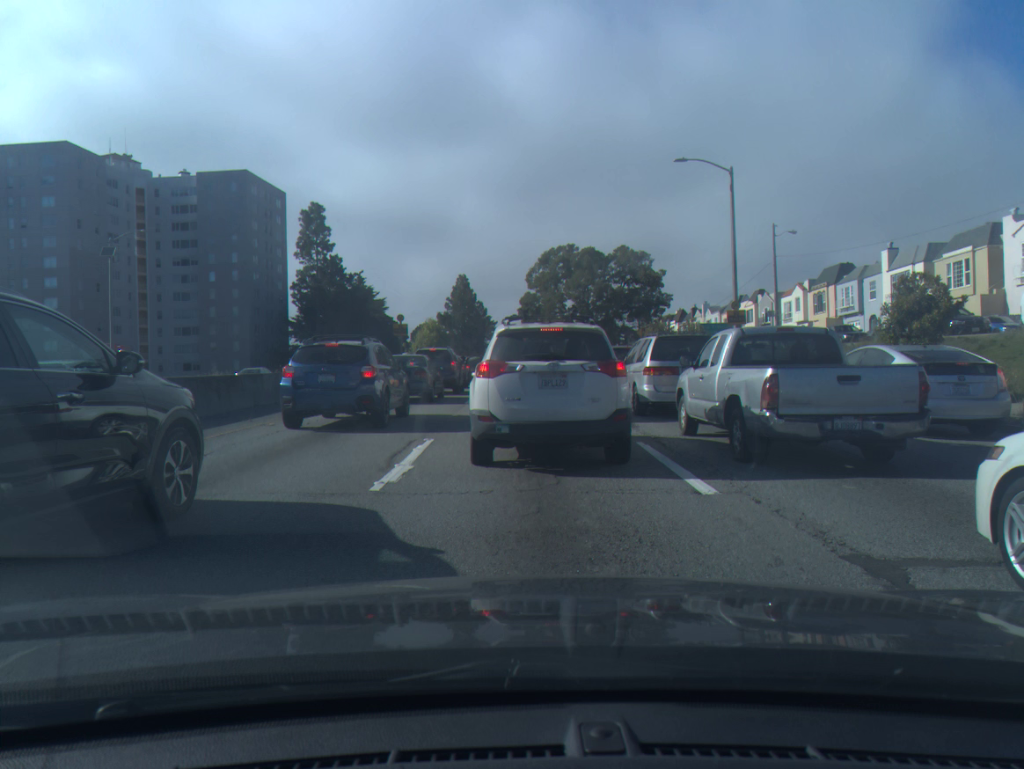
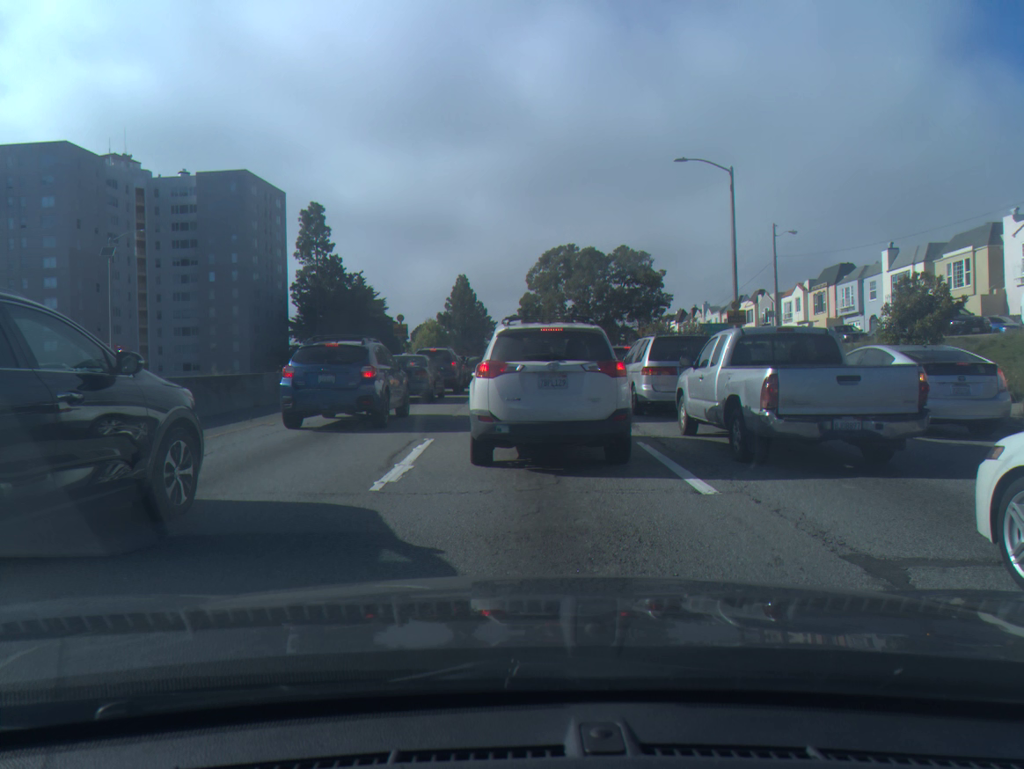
(0.0, 0.0) m; 0°
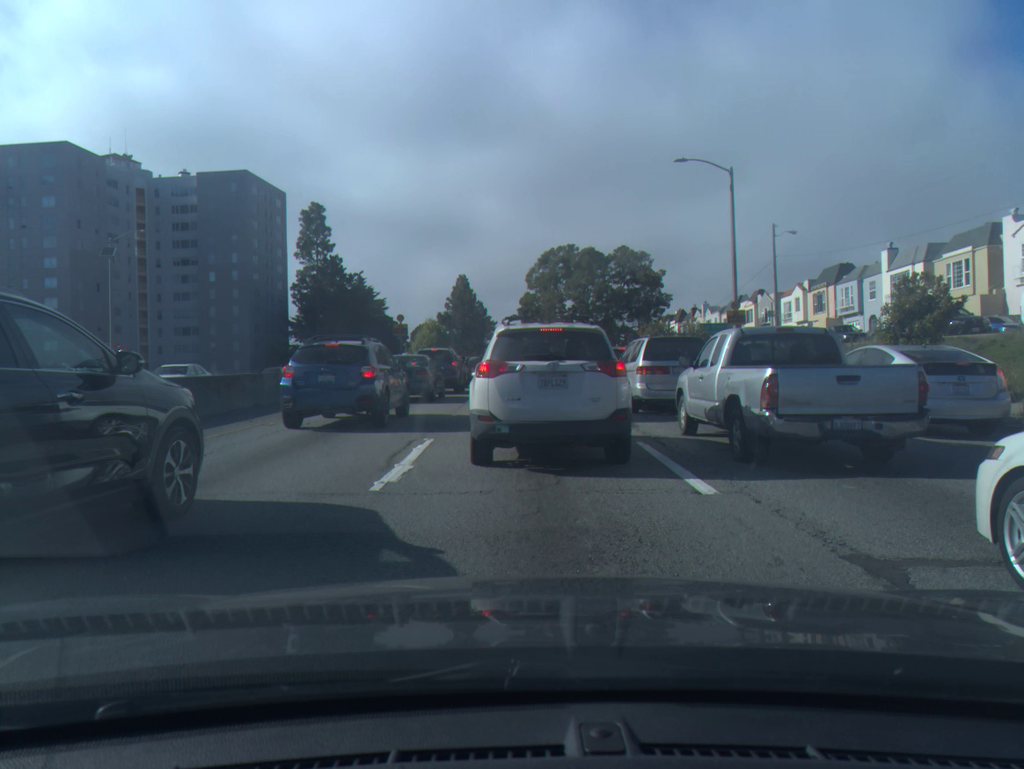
(0.0, 0.0) m; 0°
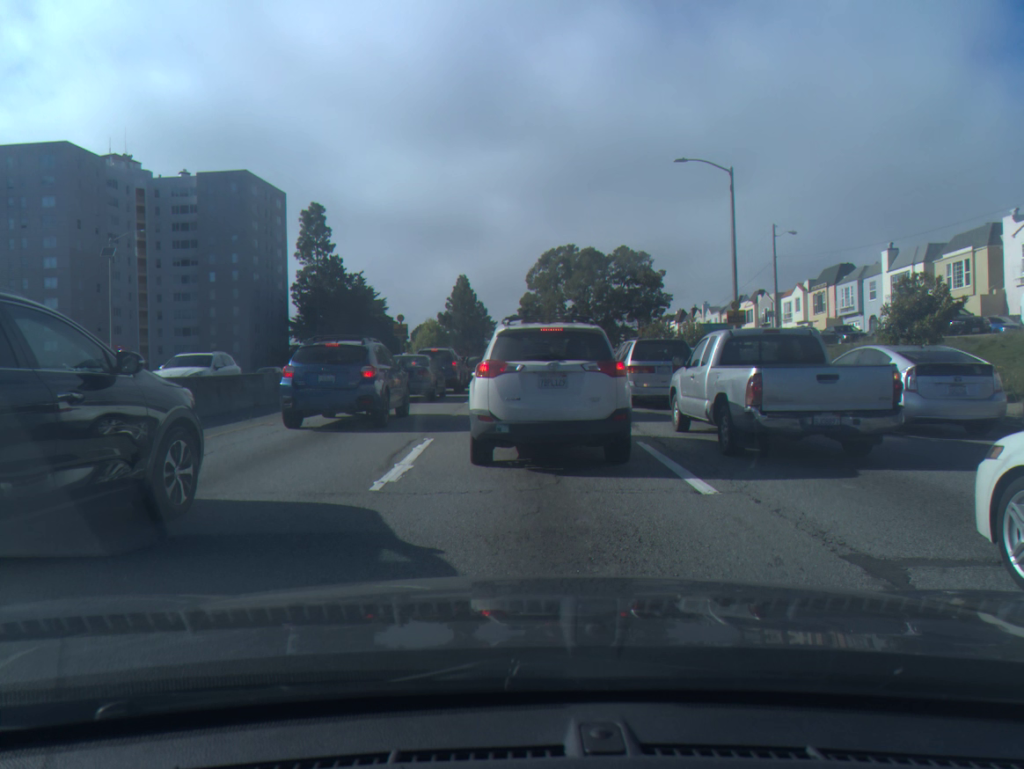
(0.0, 0.0) m; 0°
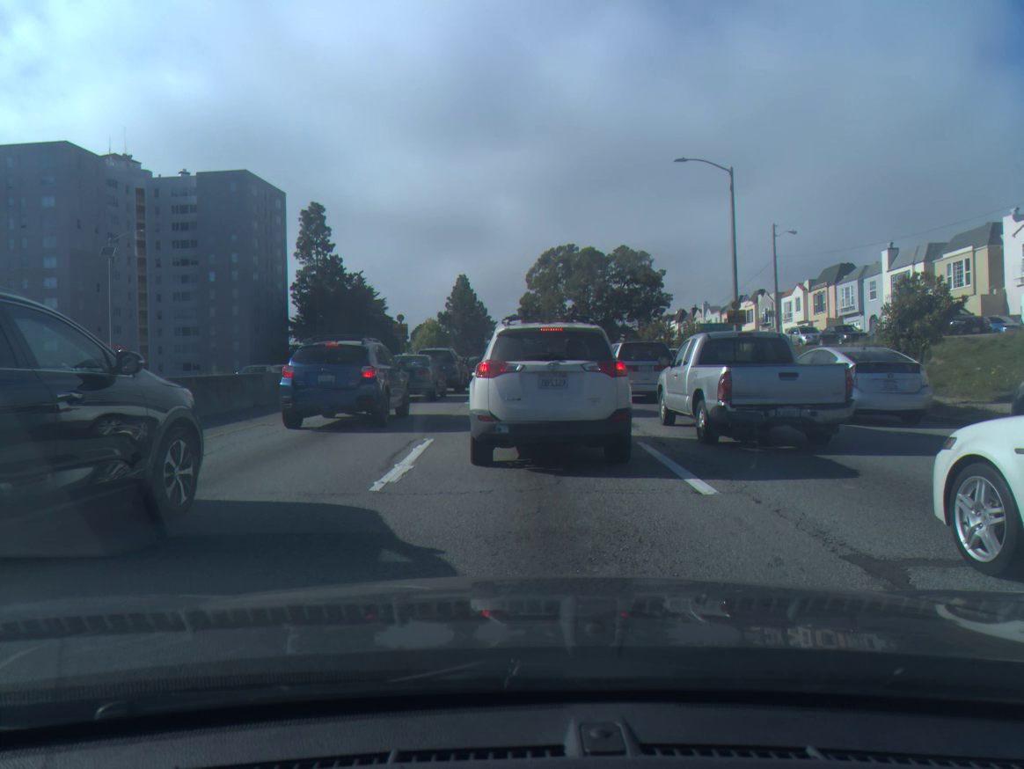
(0.0, 0.0) m; 0°
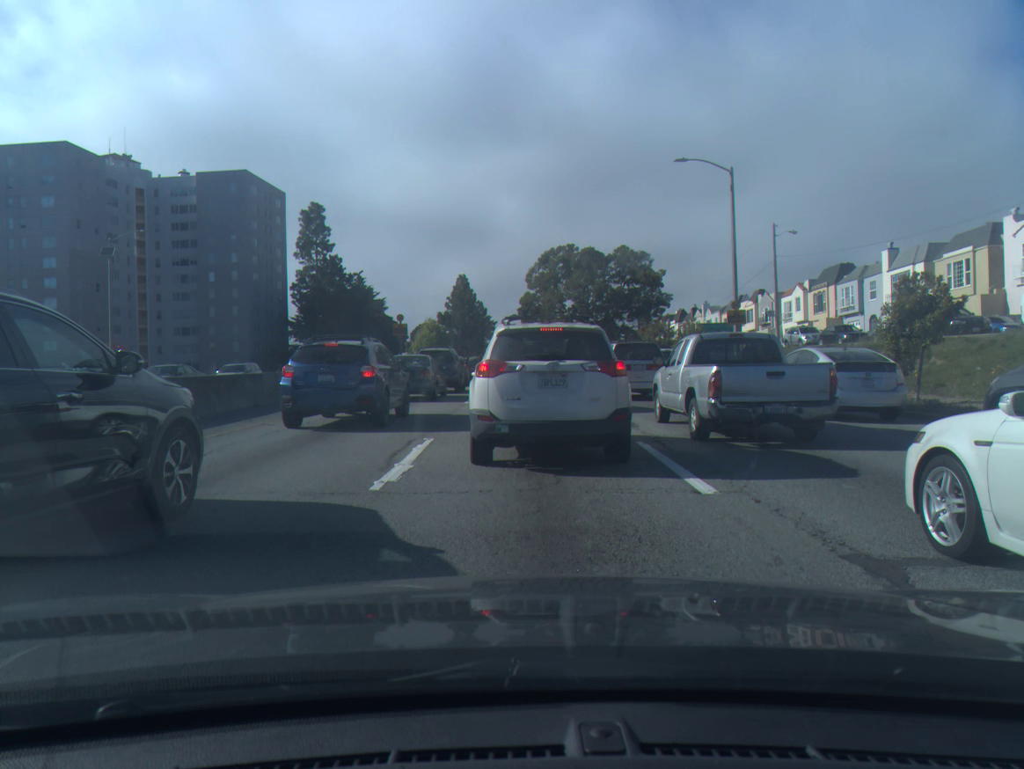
(0.0, 0.0) m; 0°
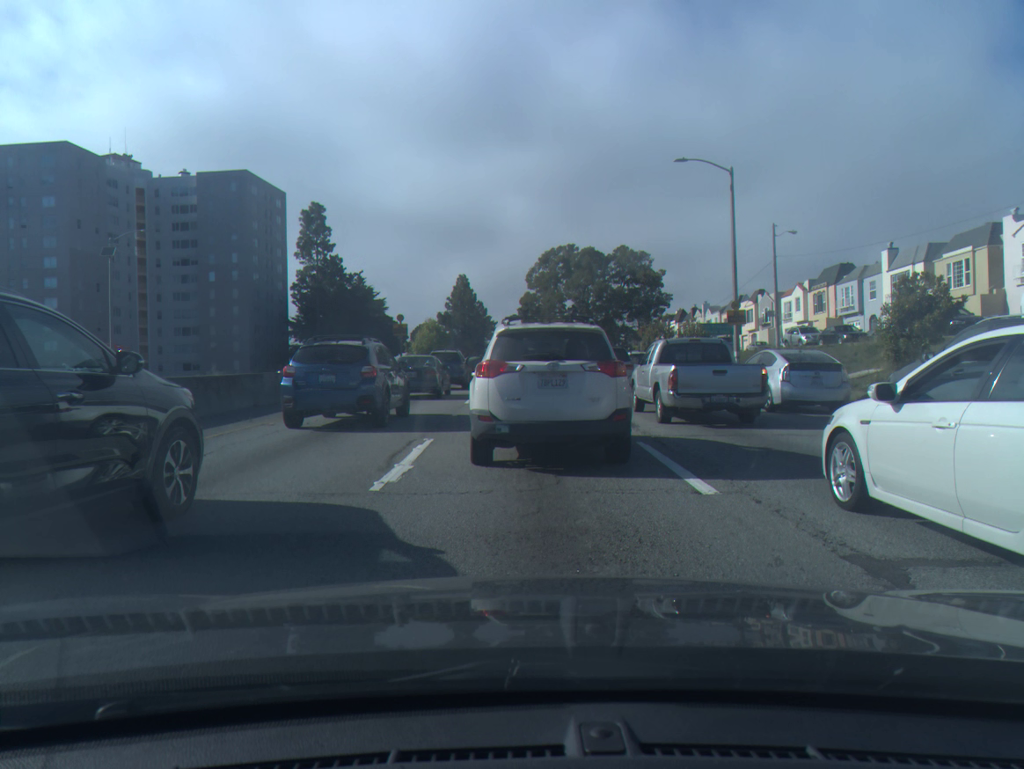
(0.0, 0.0) m; 0°
